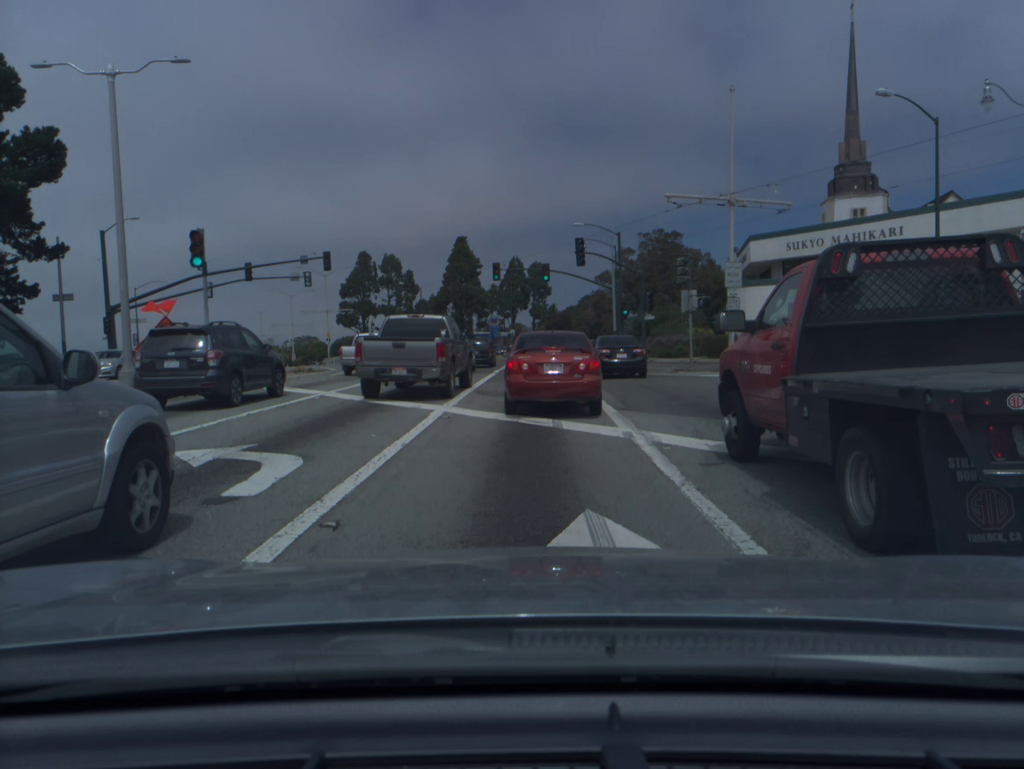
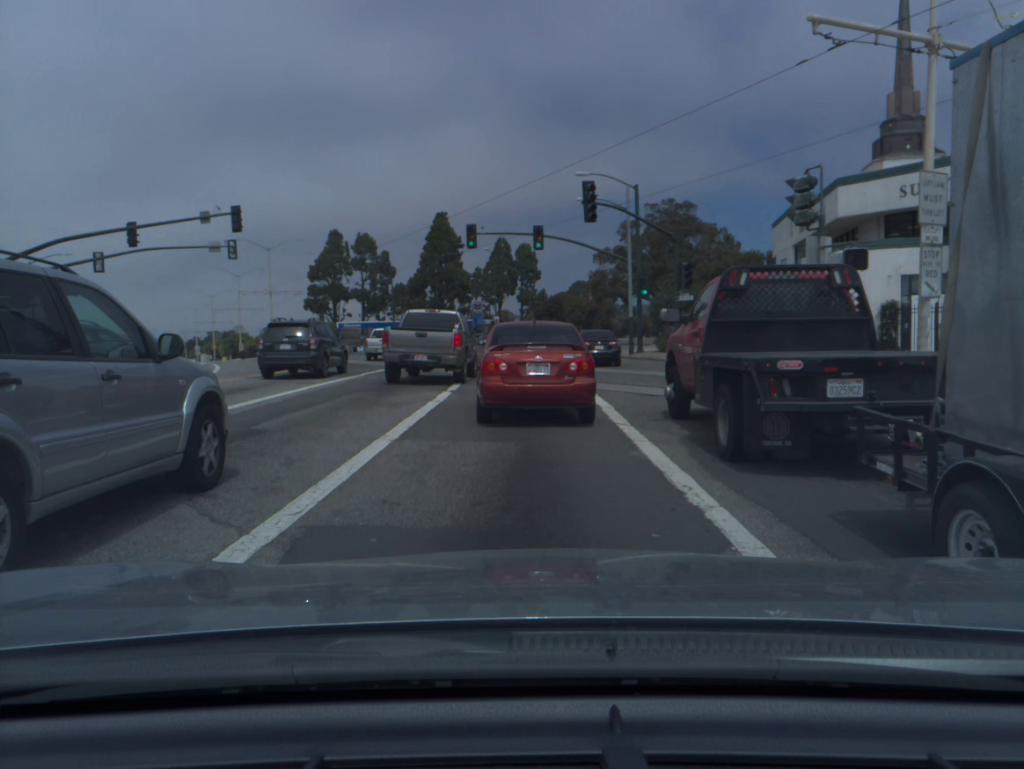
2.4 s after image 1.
(+0.1, +14.6) m; 0°
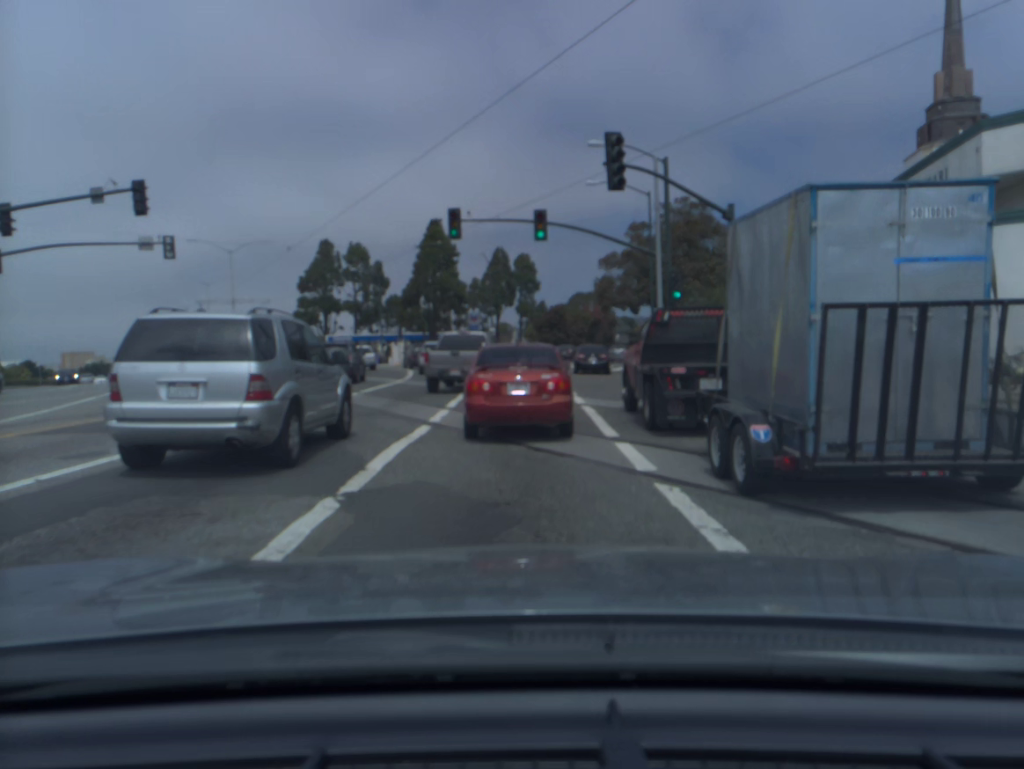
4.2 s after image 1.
(+0.1, +10.5) m; 0°
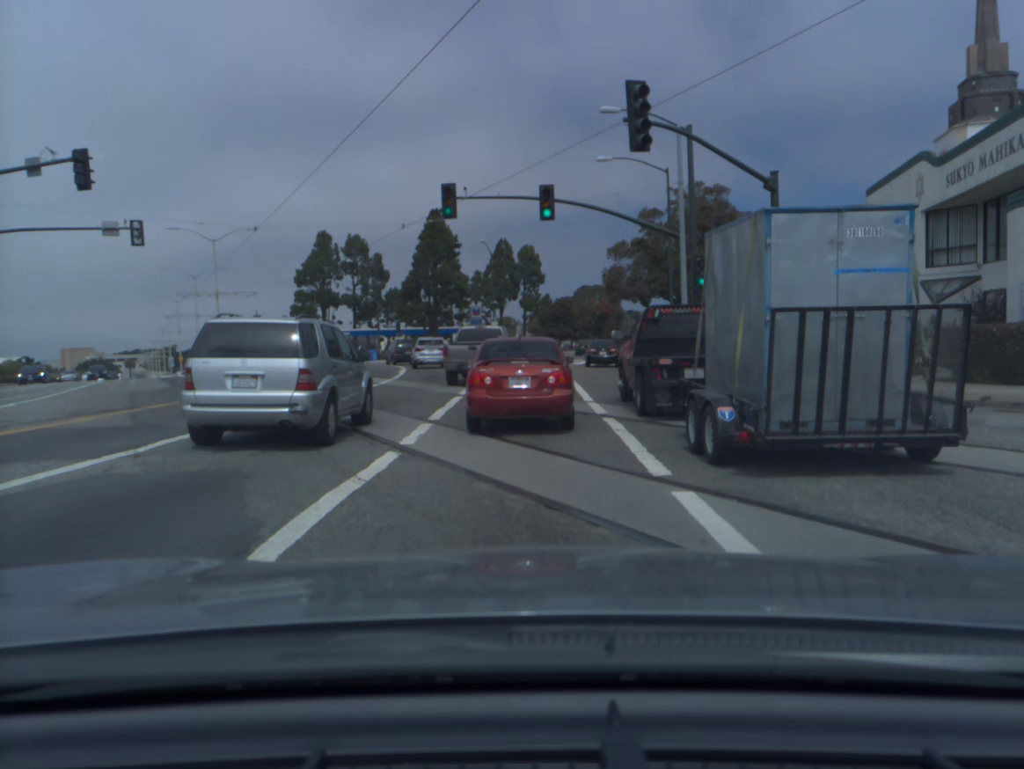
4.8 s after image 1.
(0.0, +3.9) m; -1°
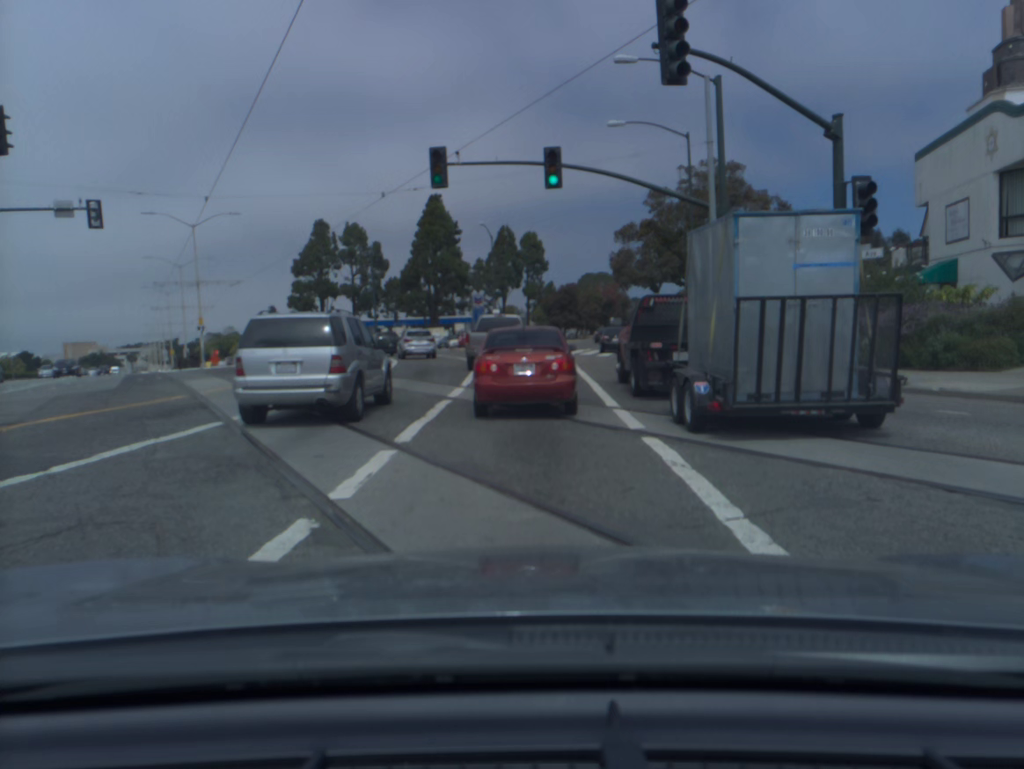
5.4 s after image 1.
(0.0, +4.2) m; 0°
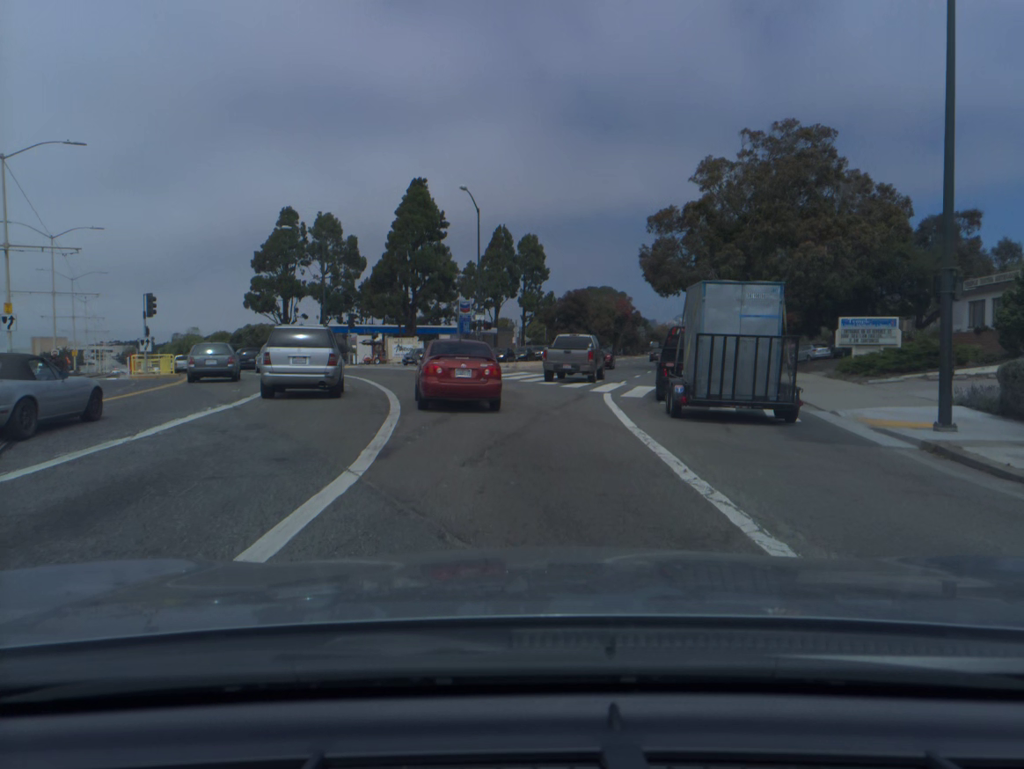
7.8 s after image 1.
(-0.2, +19.6) m; 0°
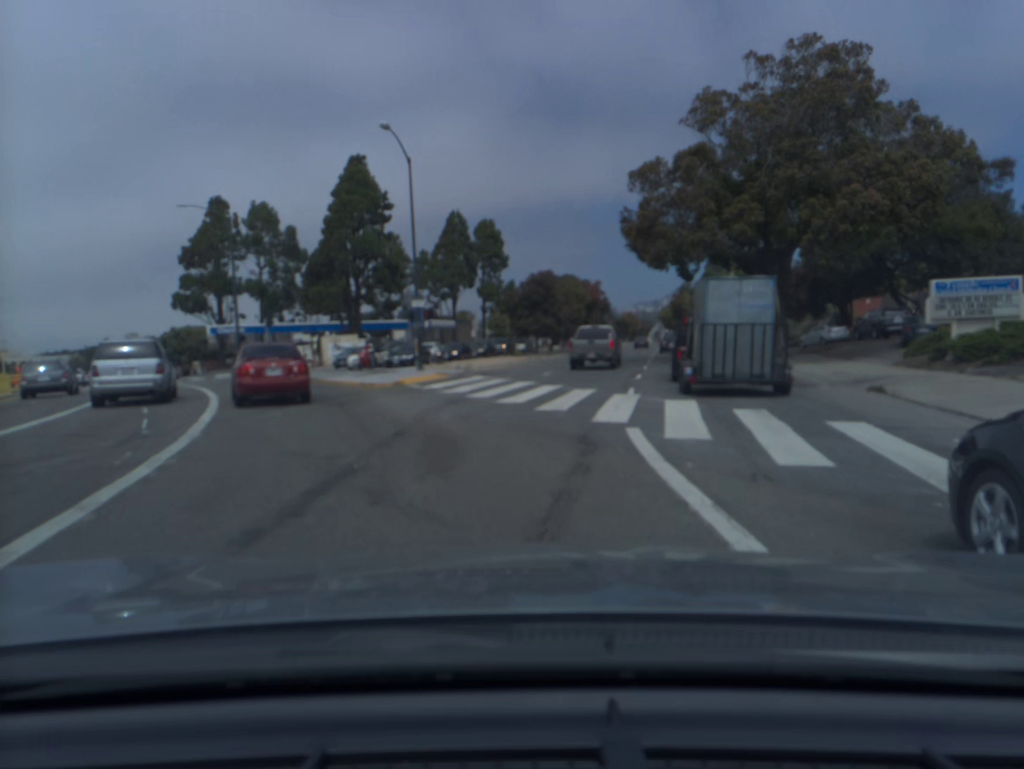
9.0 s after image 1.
(+0.3, +12.0) m; +3°
